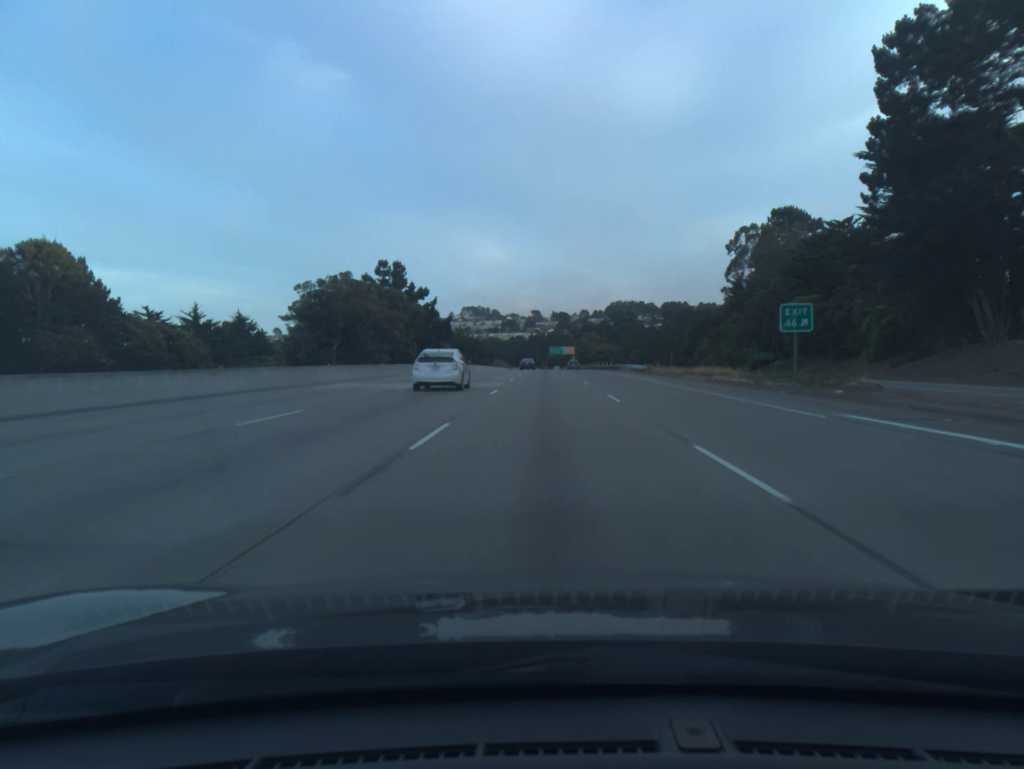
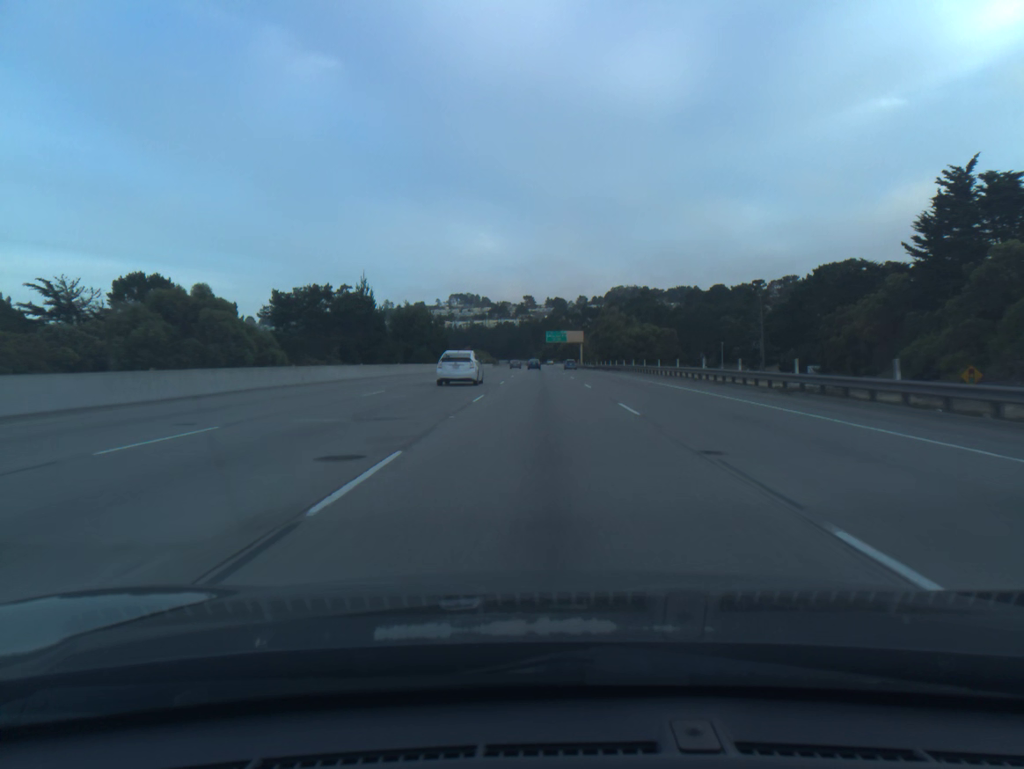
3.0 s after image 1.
(+0.3, +92.3) m; 0°
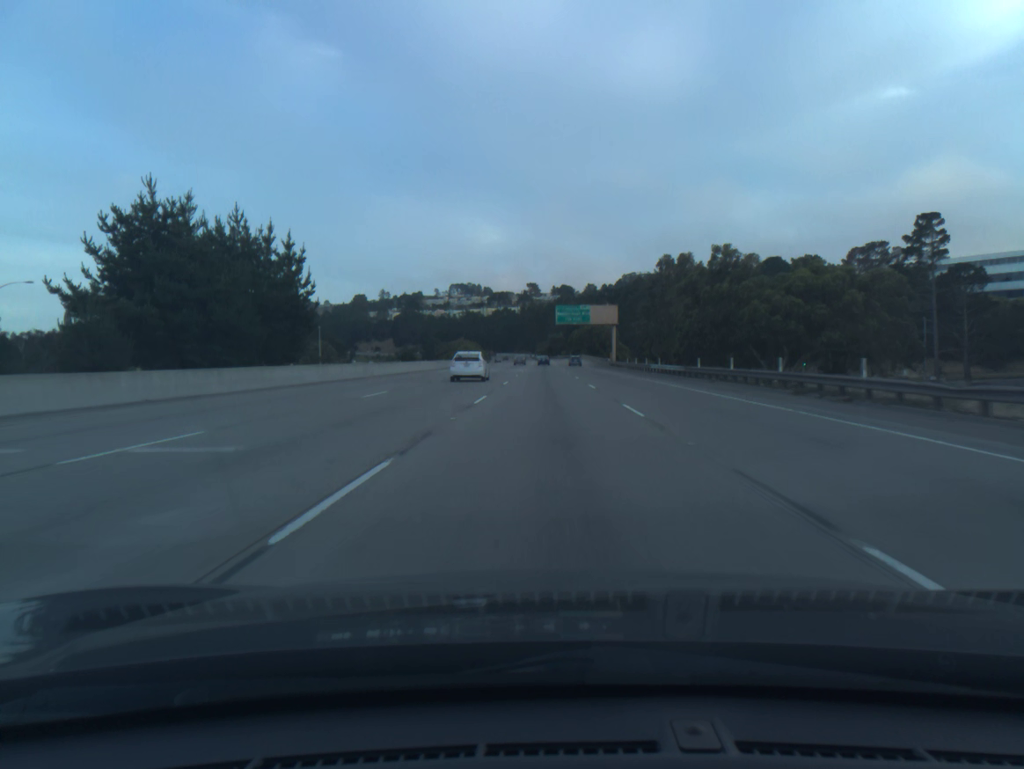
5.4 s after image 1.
(-0.3, +74.0) m; 0°
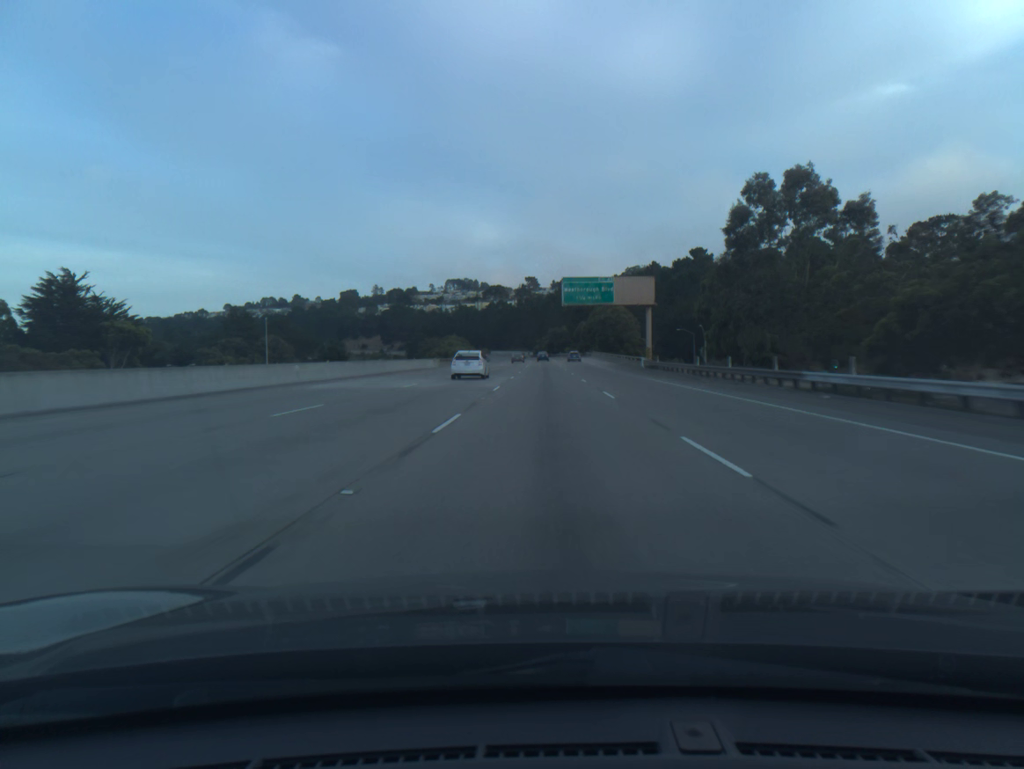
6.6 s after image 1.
(0.0, +37.0) m; 0°
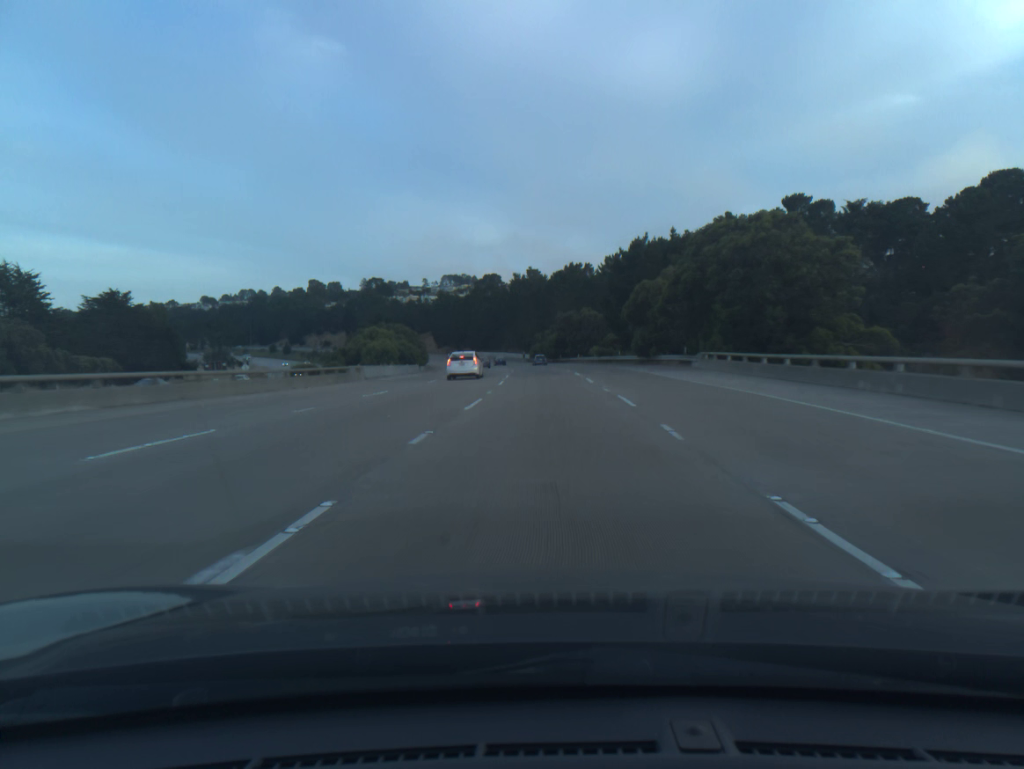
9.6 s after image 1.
(+0.1, +92.1) m; 0°
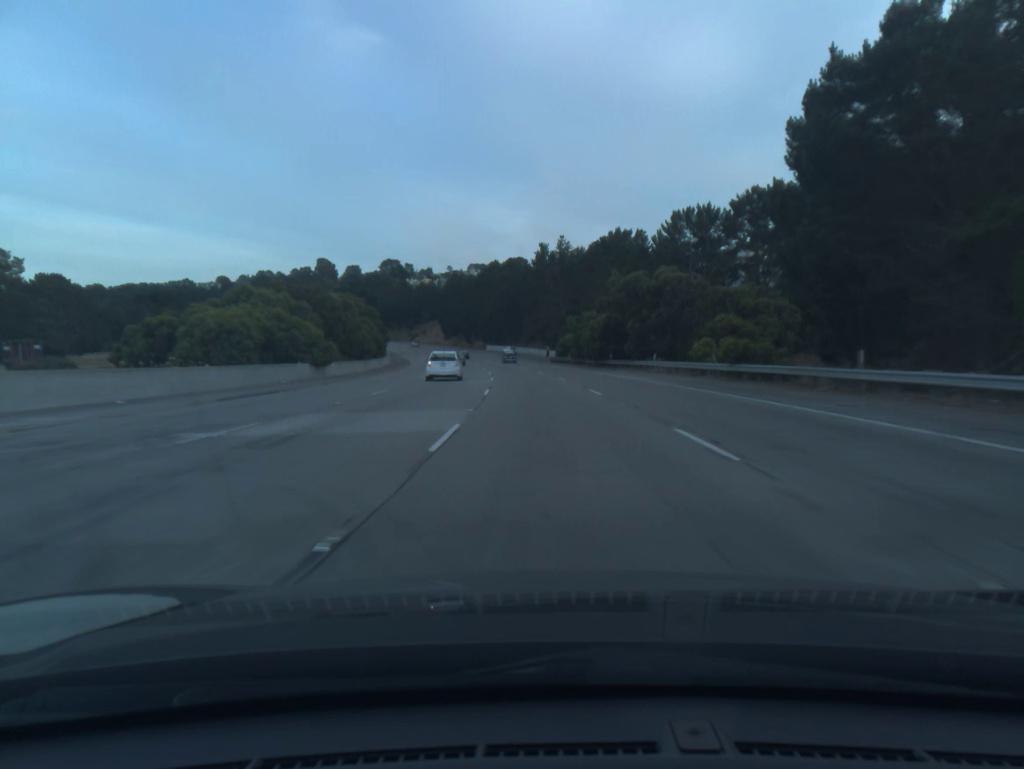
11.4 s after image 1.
(-0.6, +54.9) m; -2°
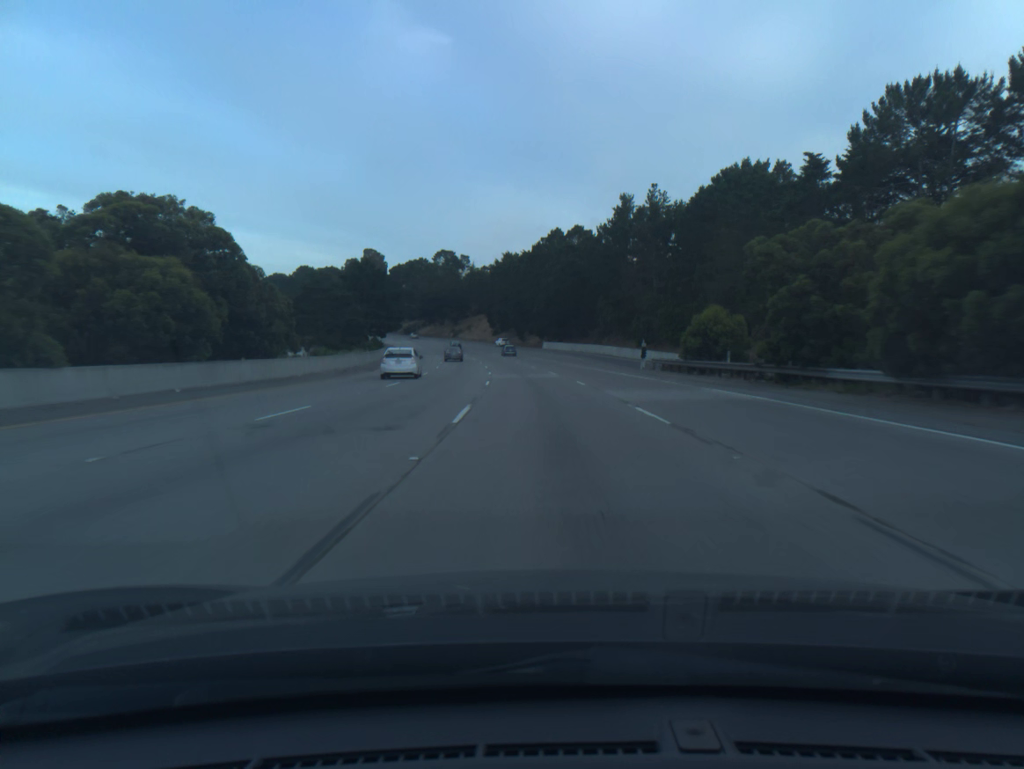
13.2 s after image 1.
(-2.1, +54.8) m; -5°
